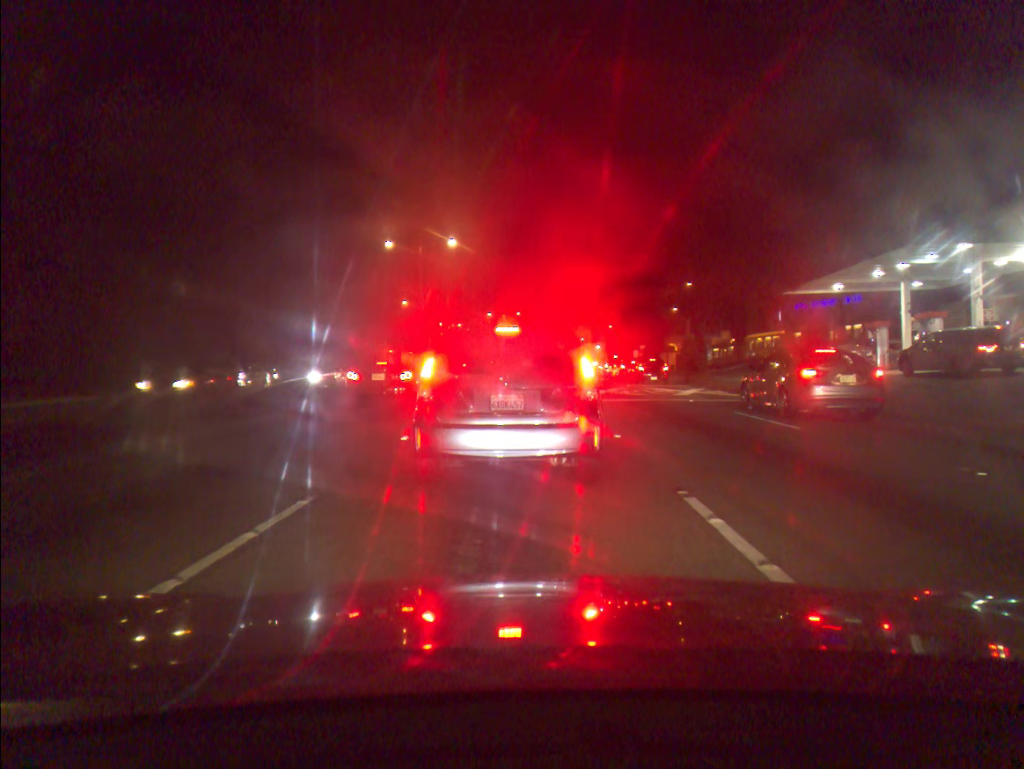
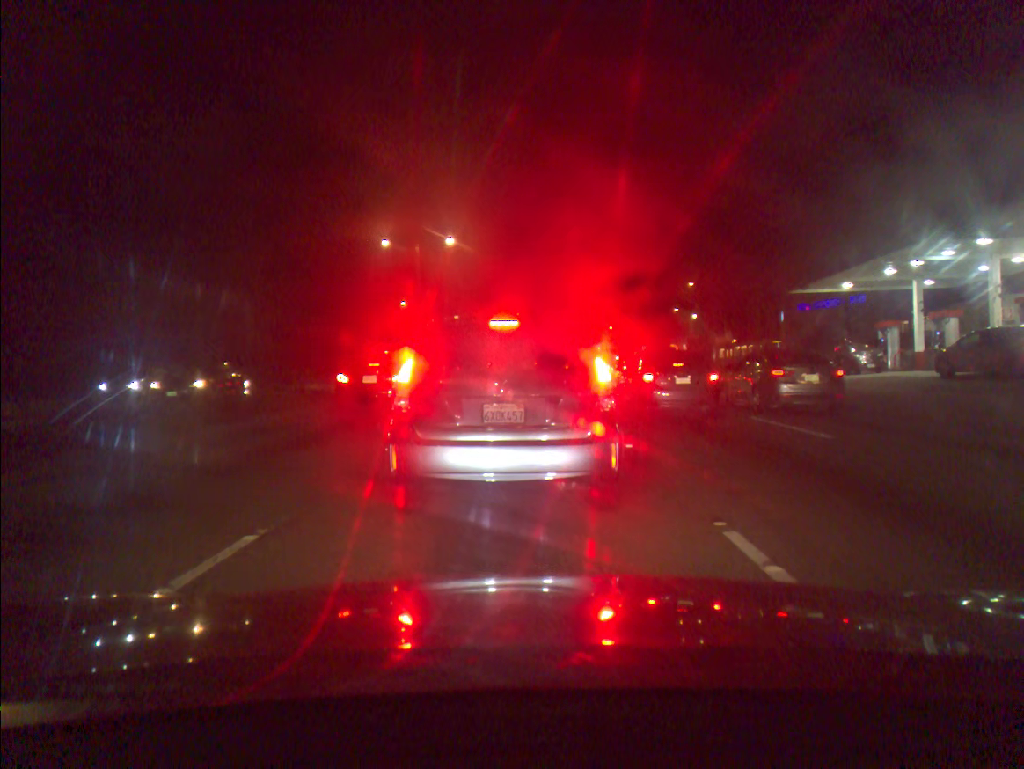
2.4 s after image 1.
(+0.1, +1.5) m; 0°
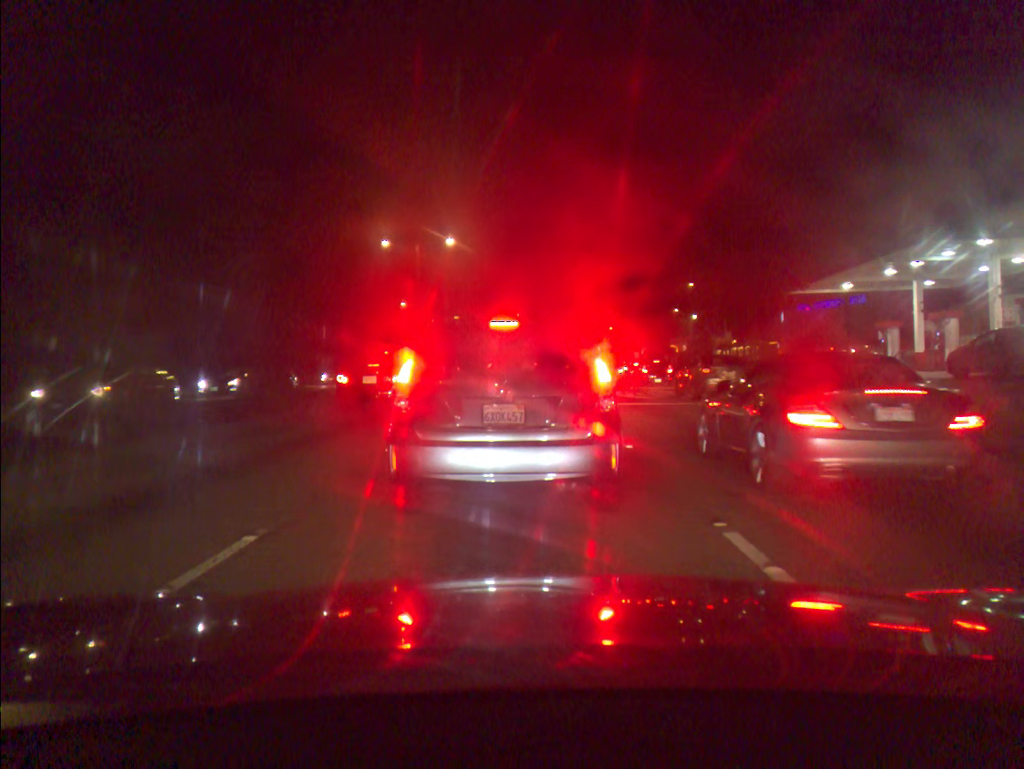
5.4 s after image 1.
(0.0, +0.1) m; 0°
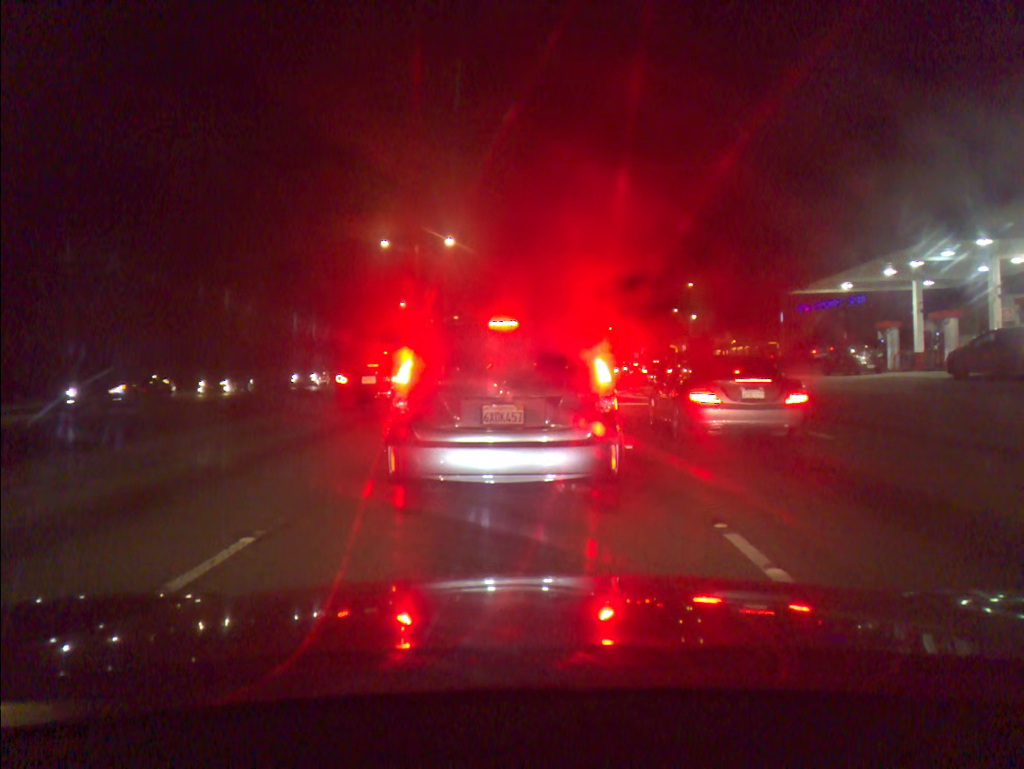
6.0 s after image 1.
(0.0, 0.0) m; 0°
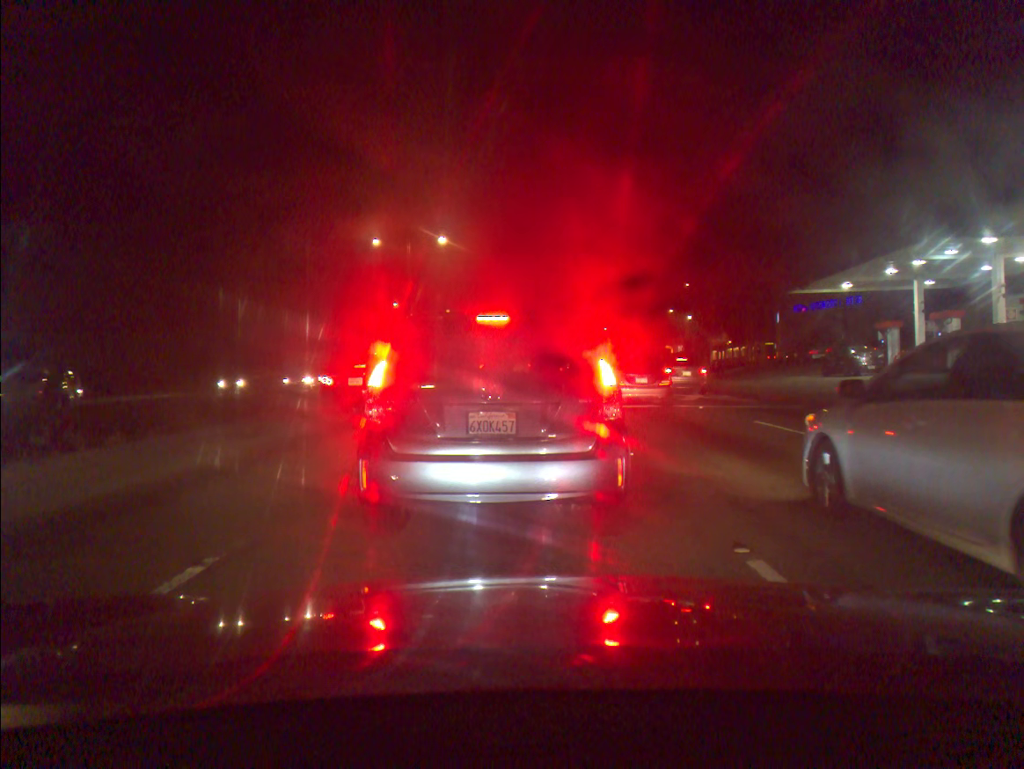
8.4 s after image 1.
(0.0, +0.6) m; 0°
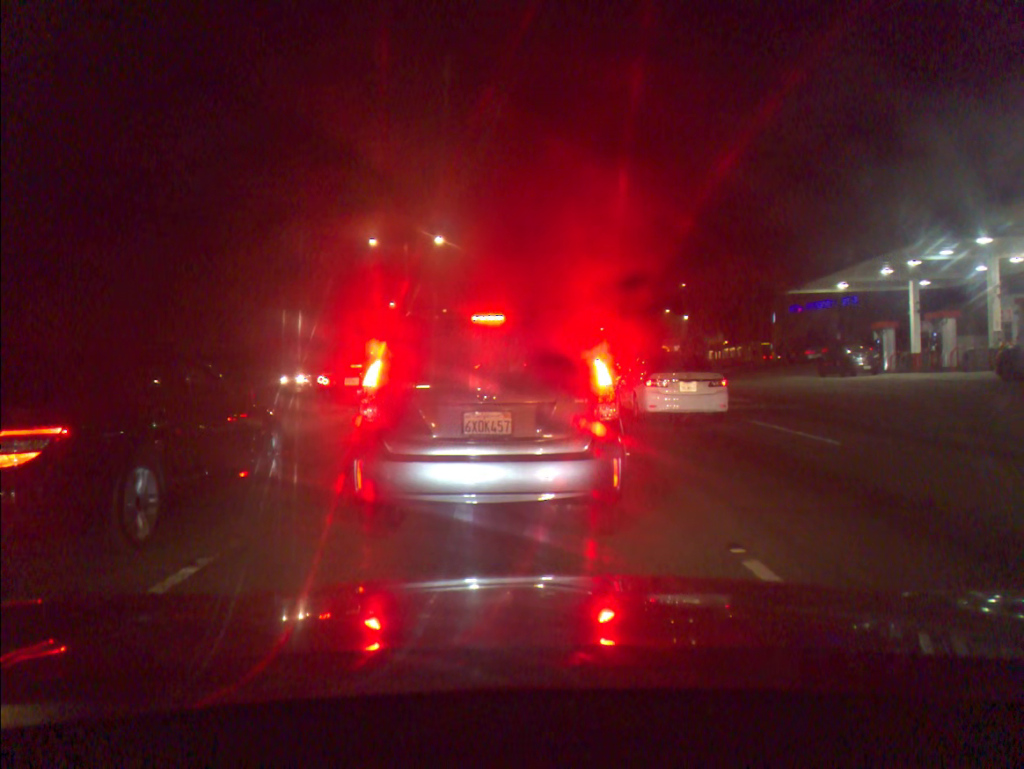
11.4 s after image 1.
(0.0, -0.1) m; 0°
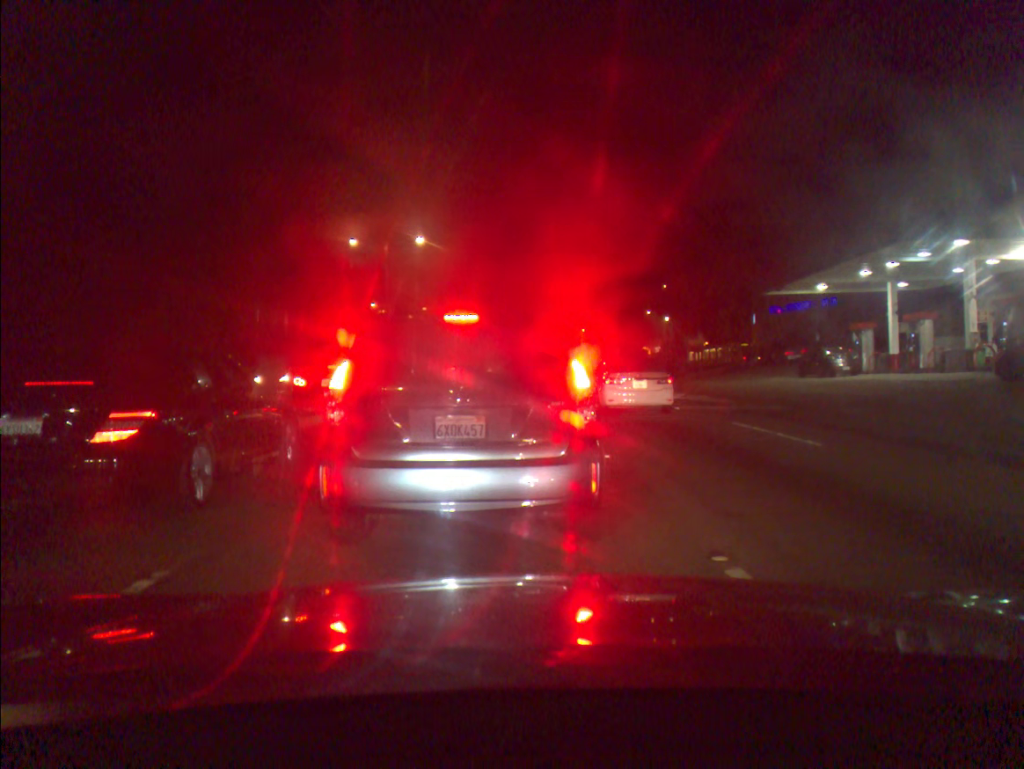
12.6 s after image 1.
(0.0, +0.1) m; +1°
